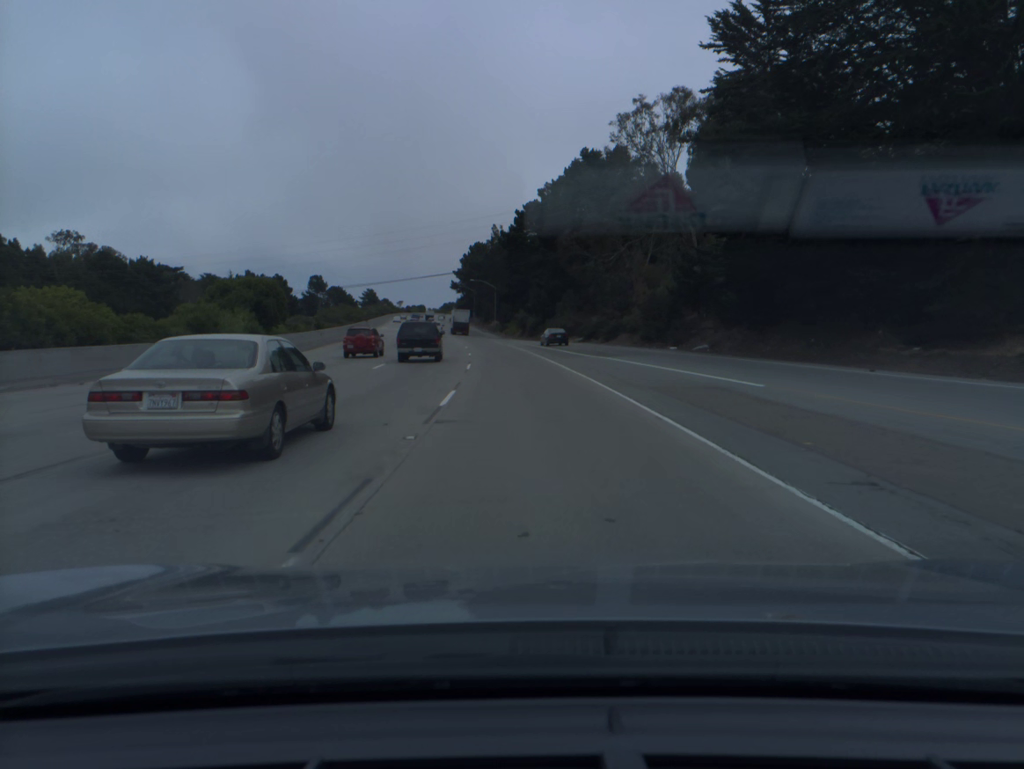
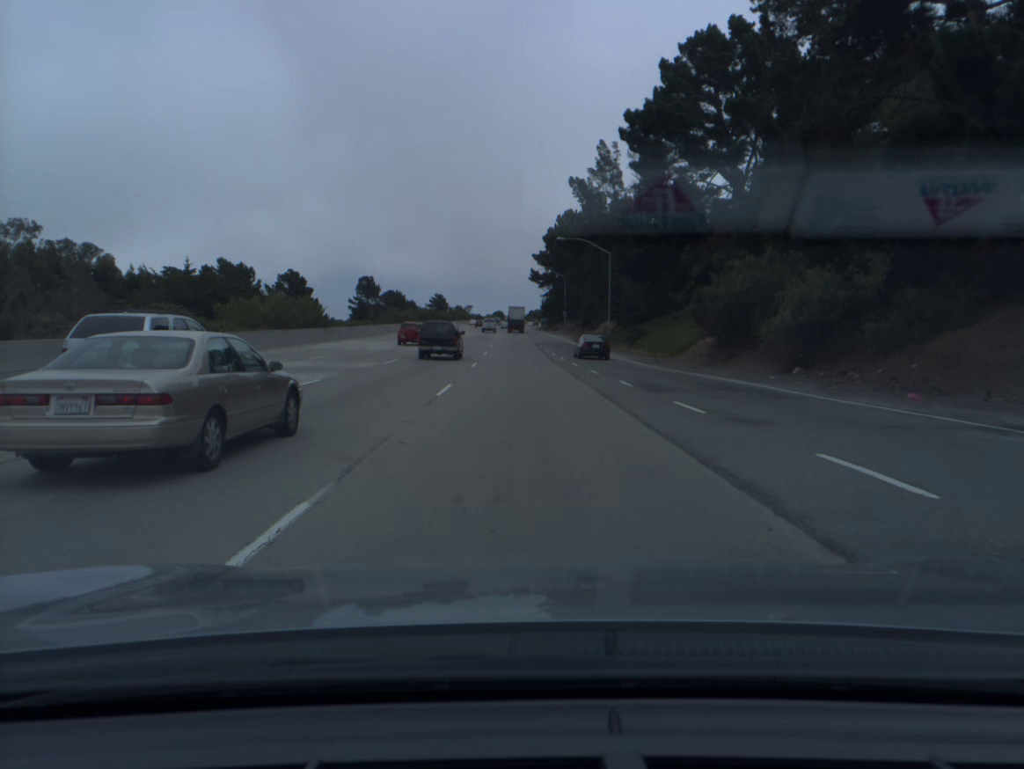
(-5.3, +85.3) m; -7°
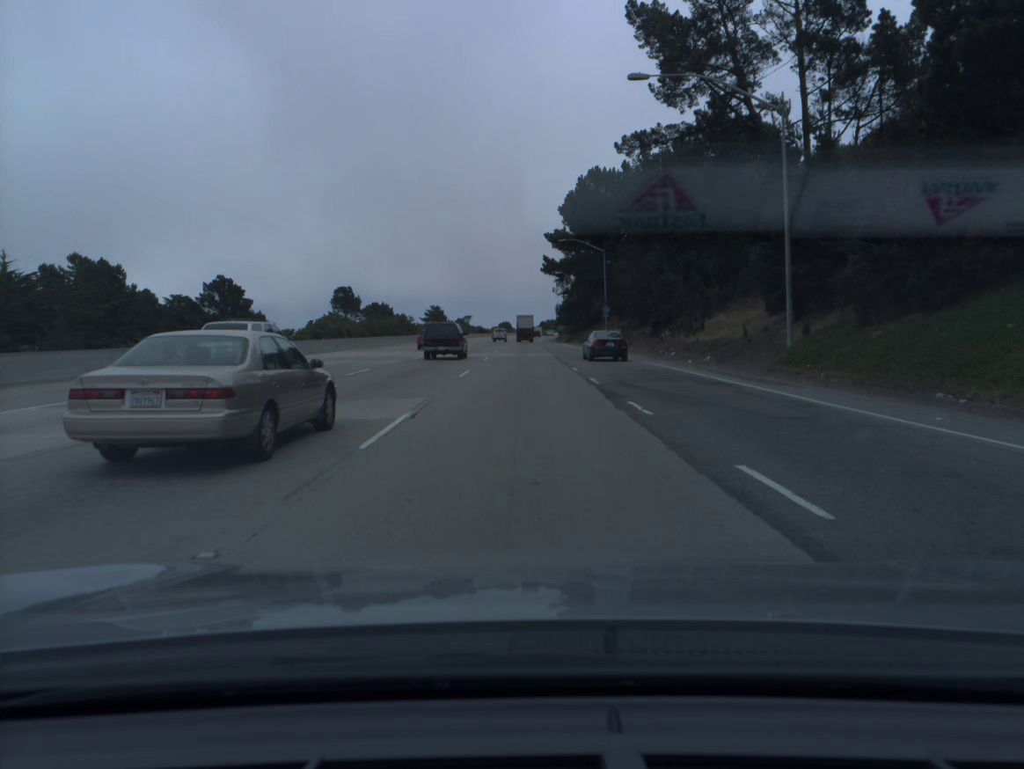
(-0.4, +51.7) m; -1°
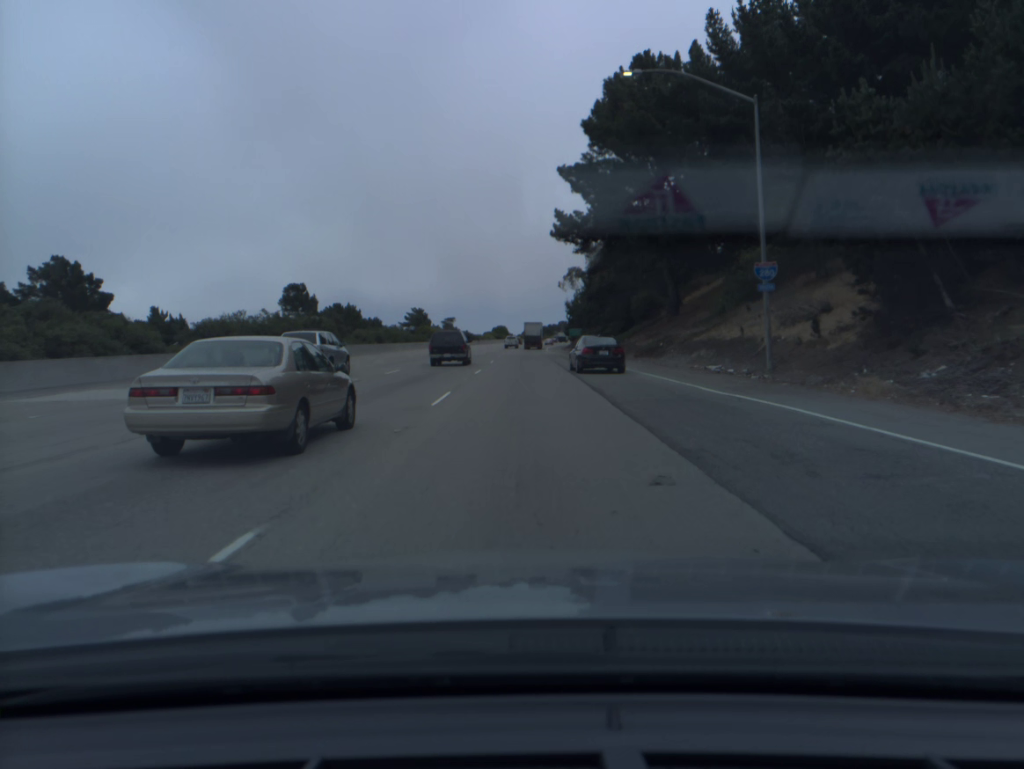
(0.0, +51.5) m; 0°
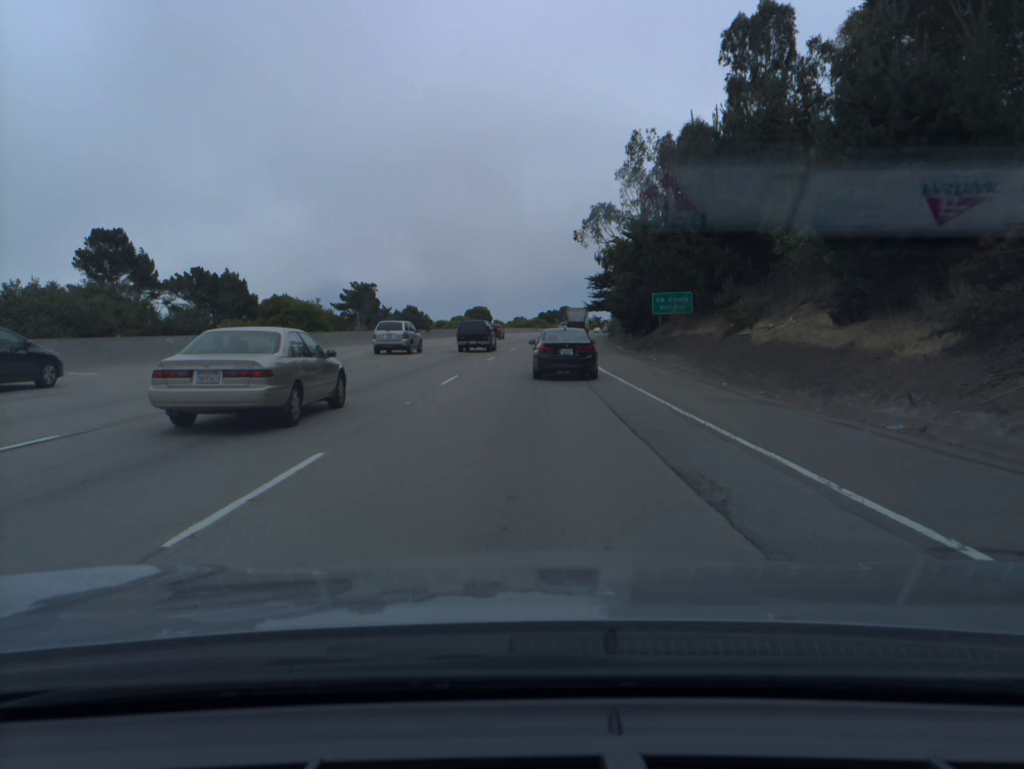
(+0.3, +84.3) m; 0°
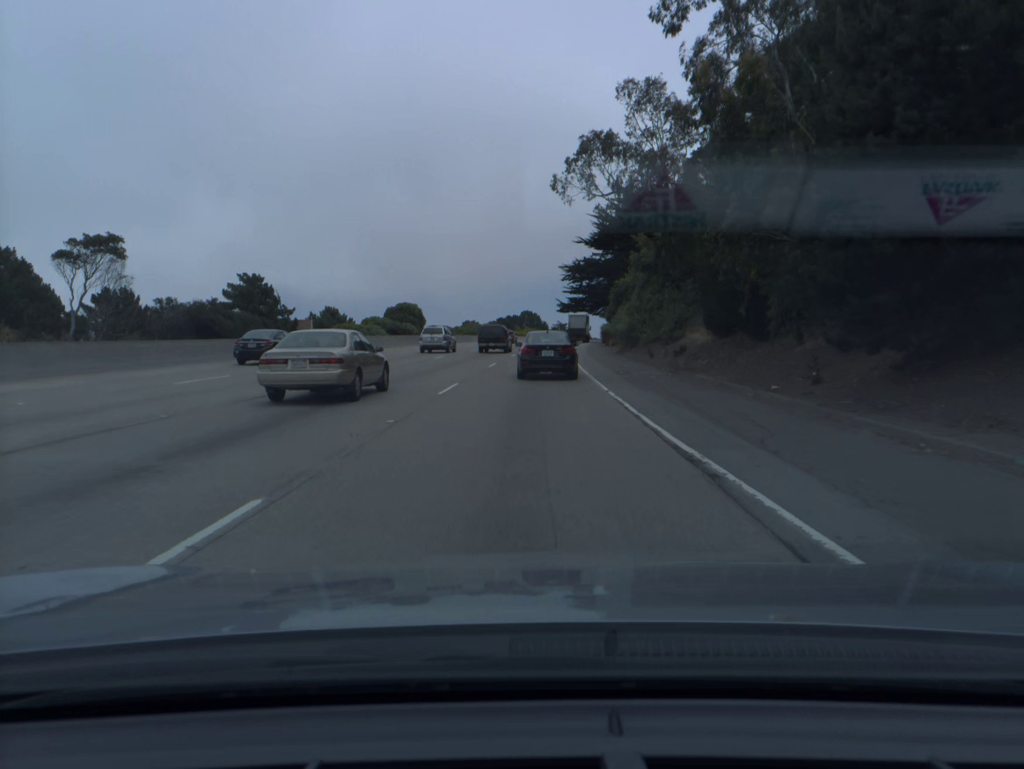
(+1.2, +46.4) m; +3°
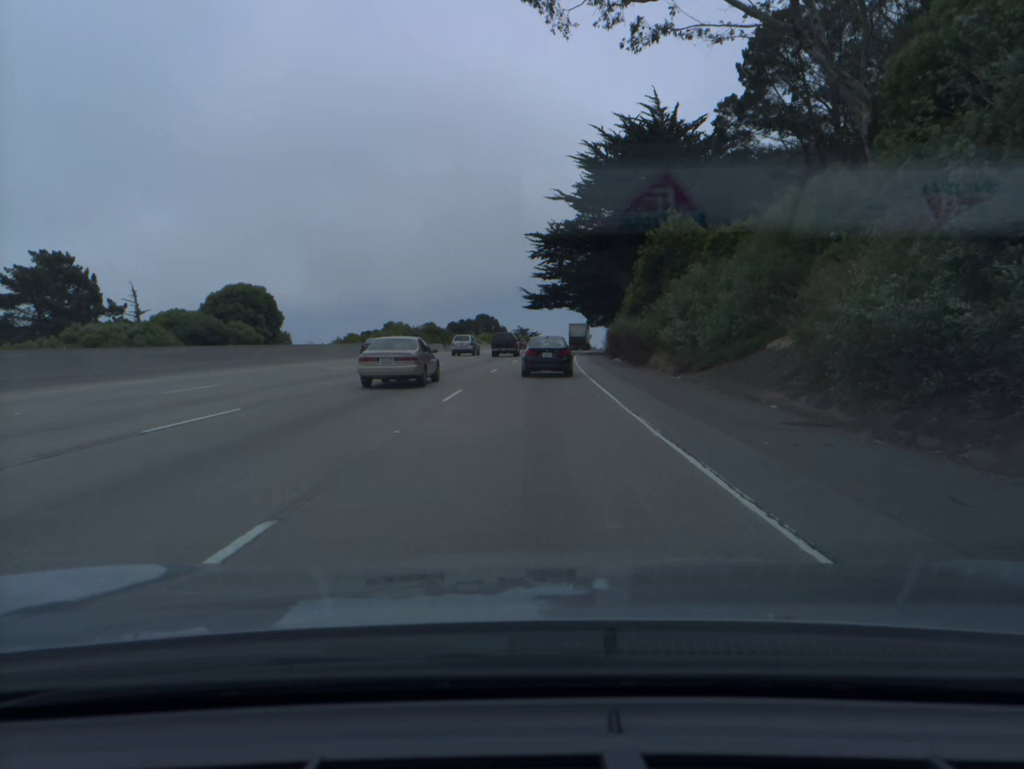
(+1.0, +44.2) m; +3°
